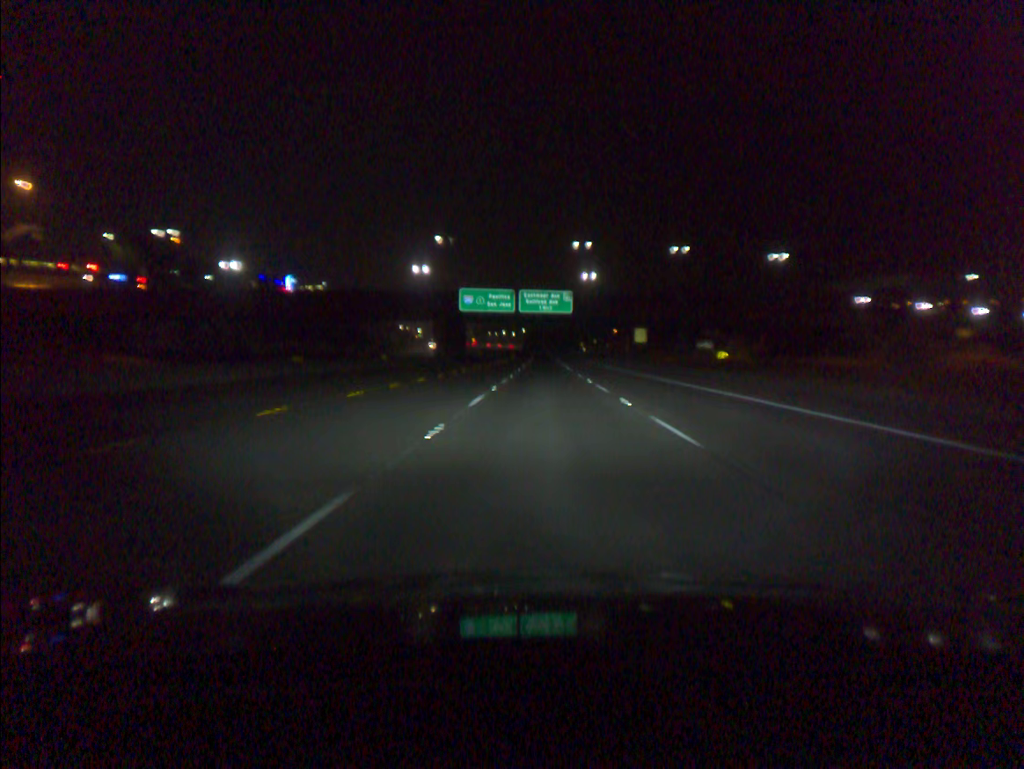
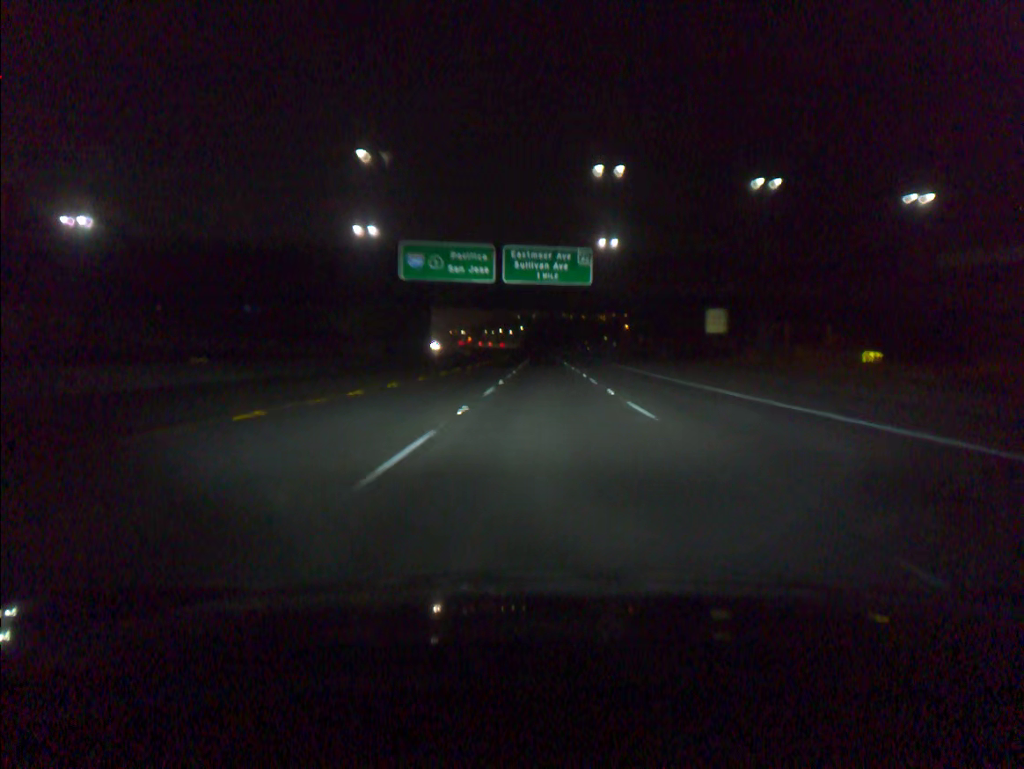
(0.0, +39.3) m; 0°
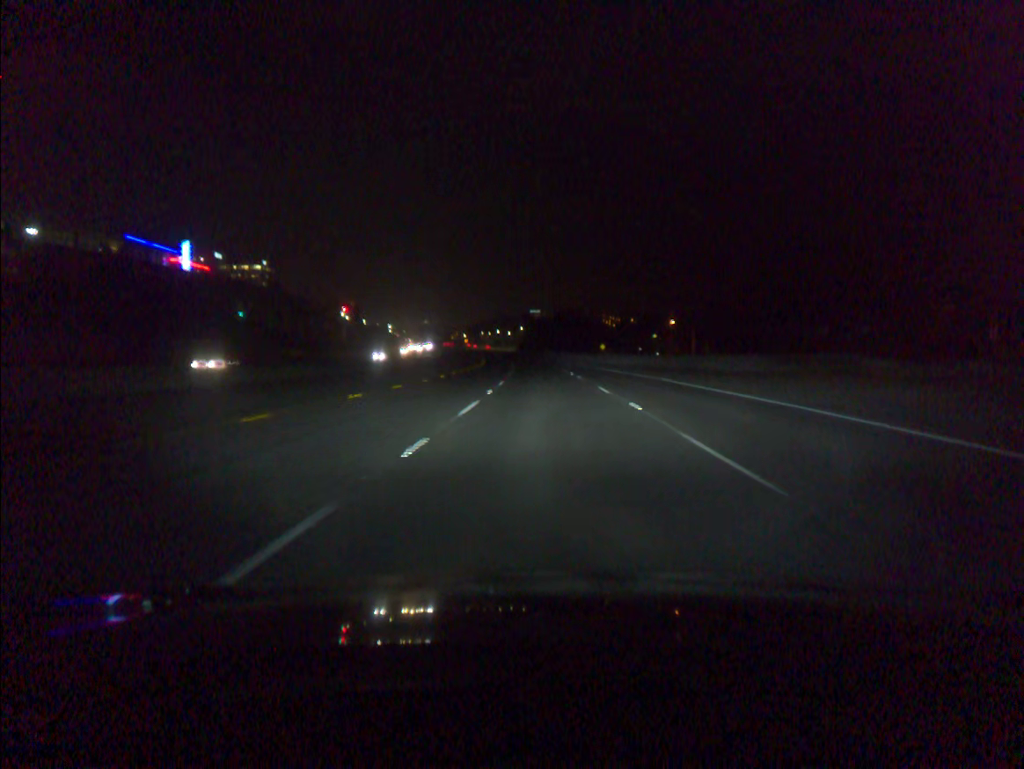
(+0.1, +78.7) m; 0°
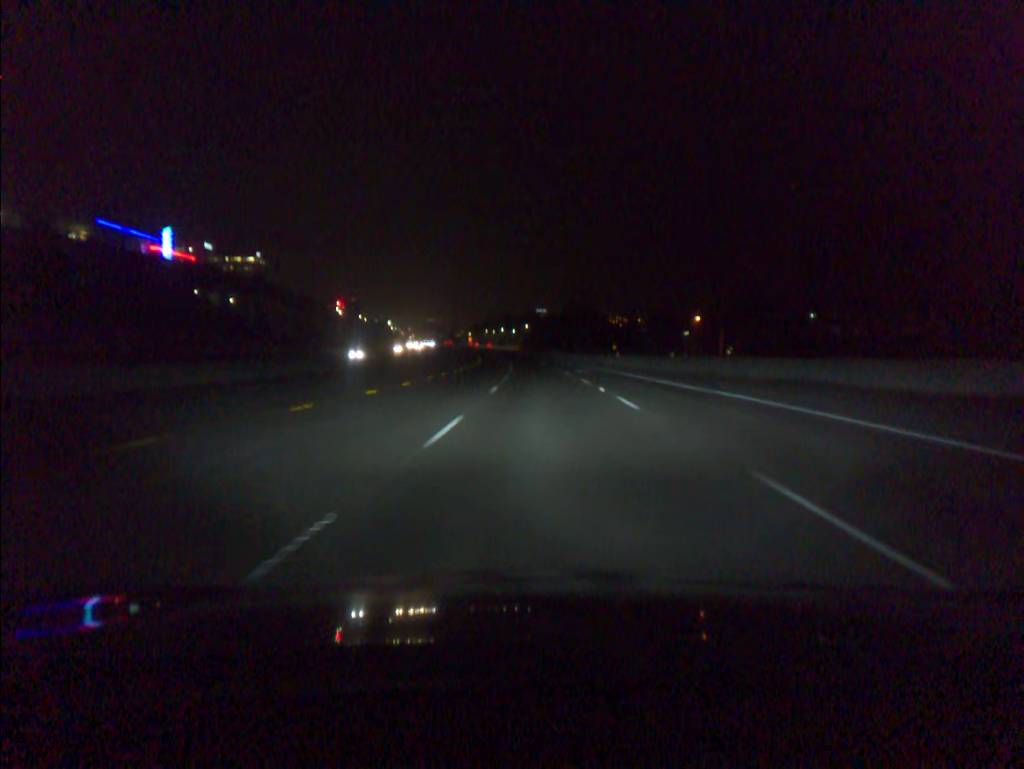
(-0.1, +19.6) m; 0°
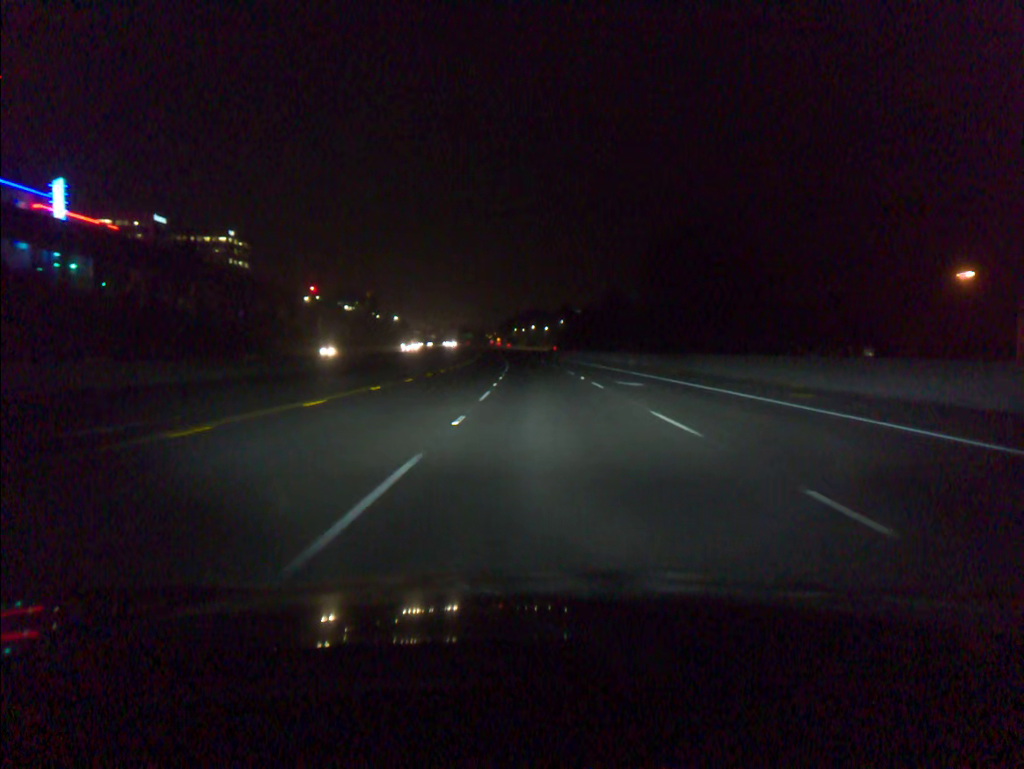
(-1.7, +78.5) m; -2°
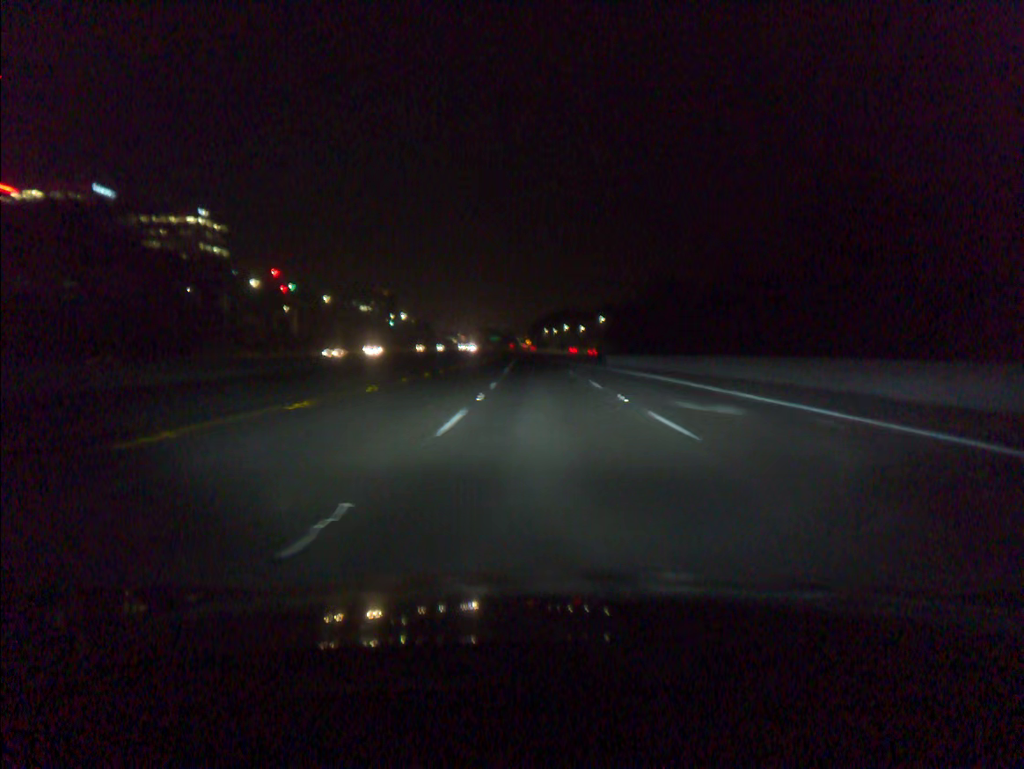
(-1.1, +58.7) m; -2°
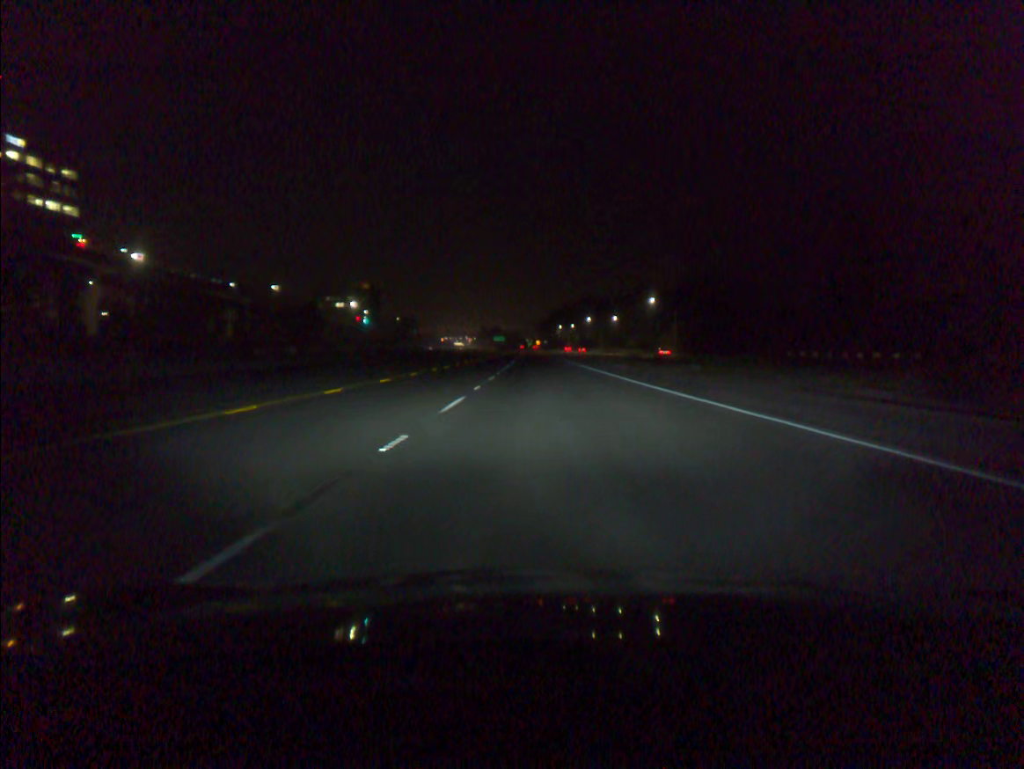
(-1.5, +97.4) m; -1°
